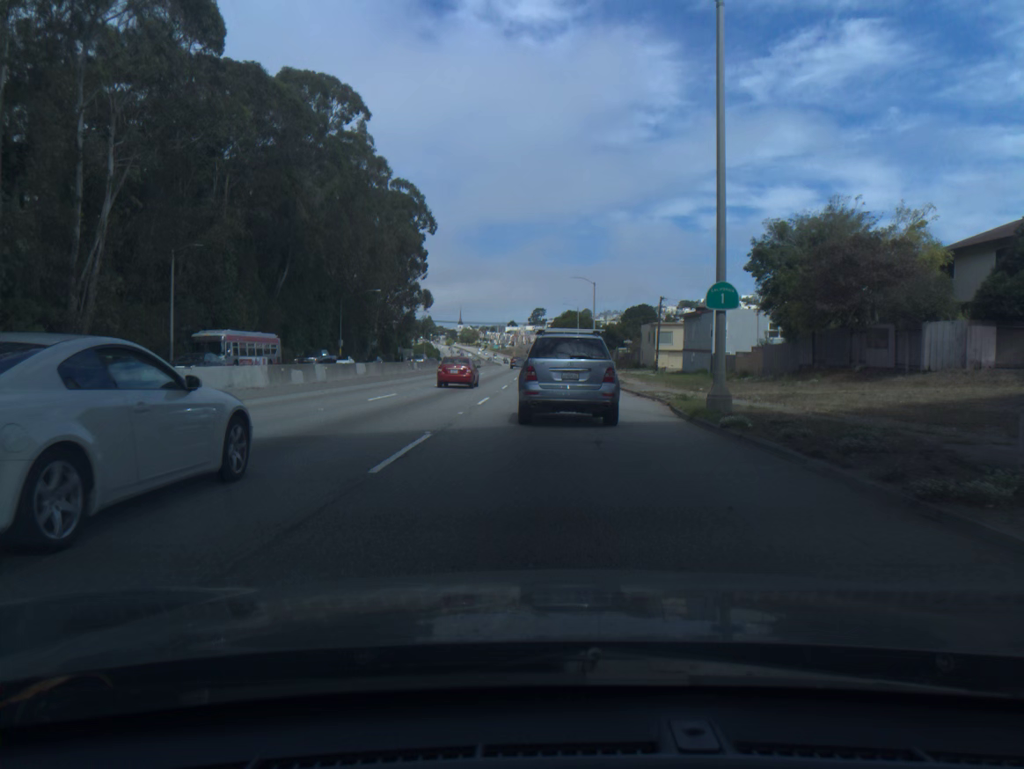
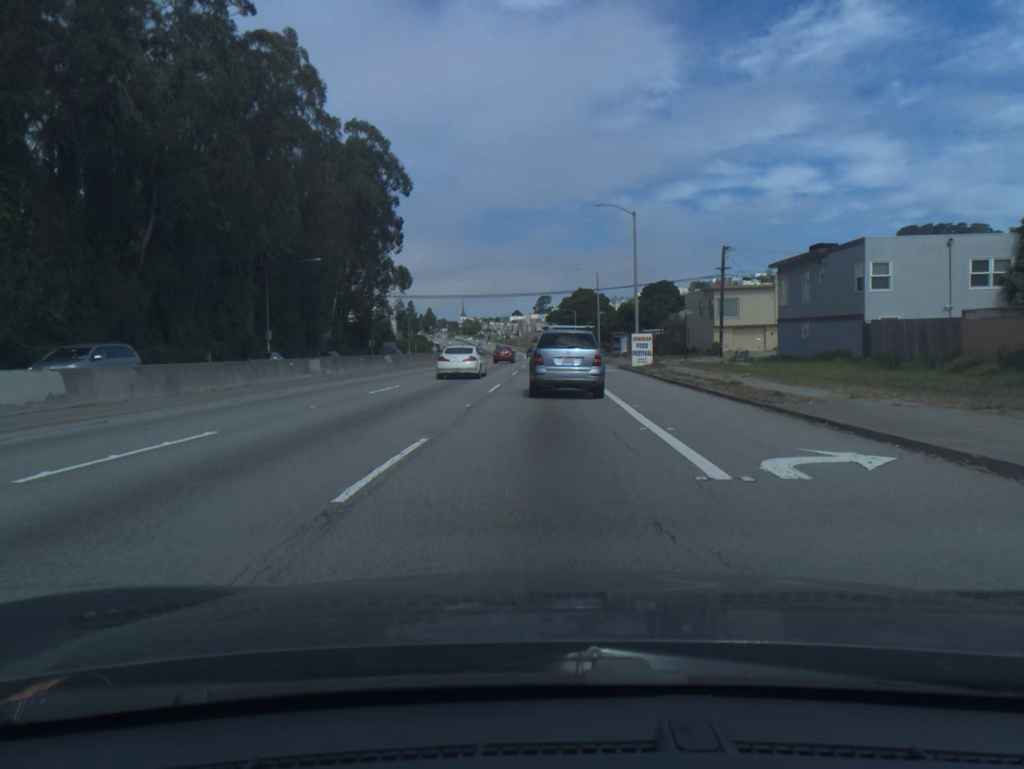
(0.0, +31.2) m; 0°
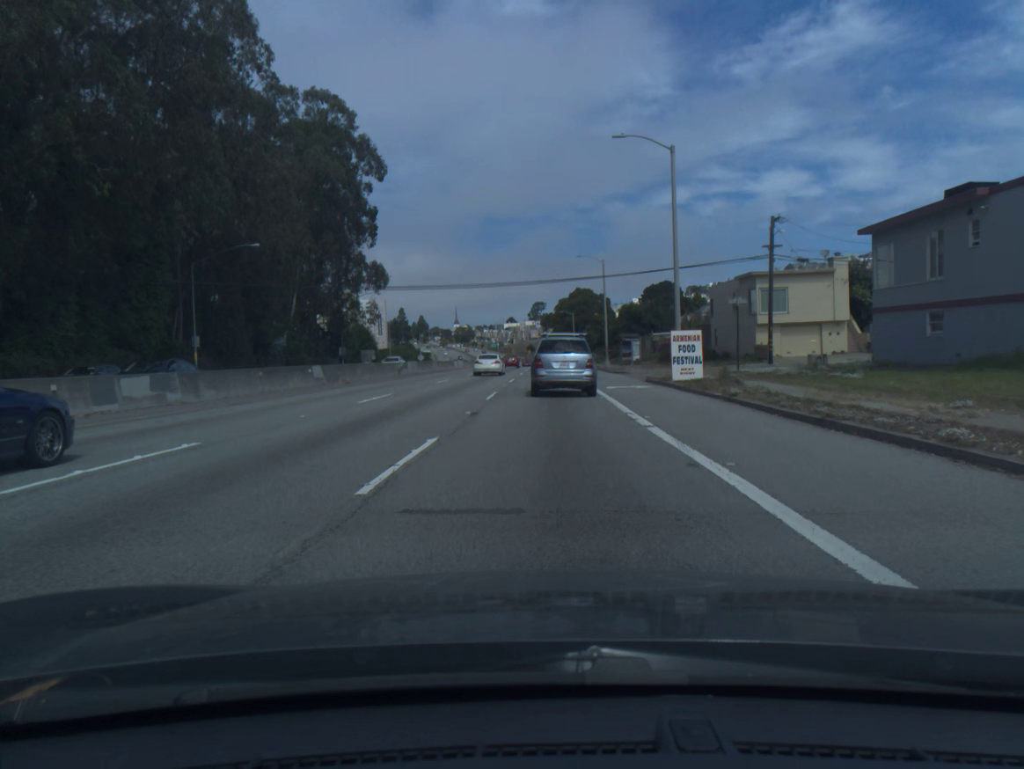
(0.0, +15.7) m; 0°
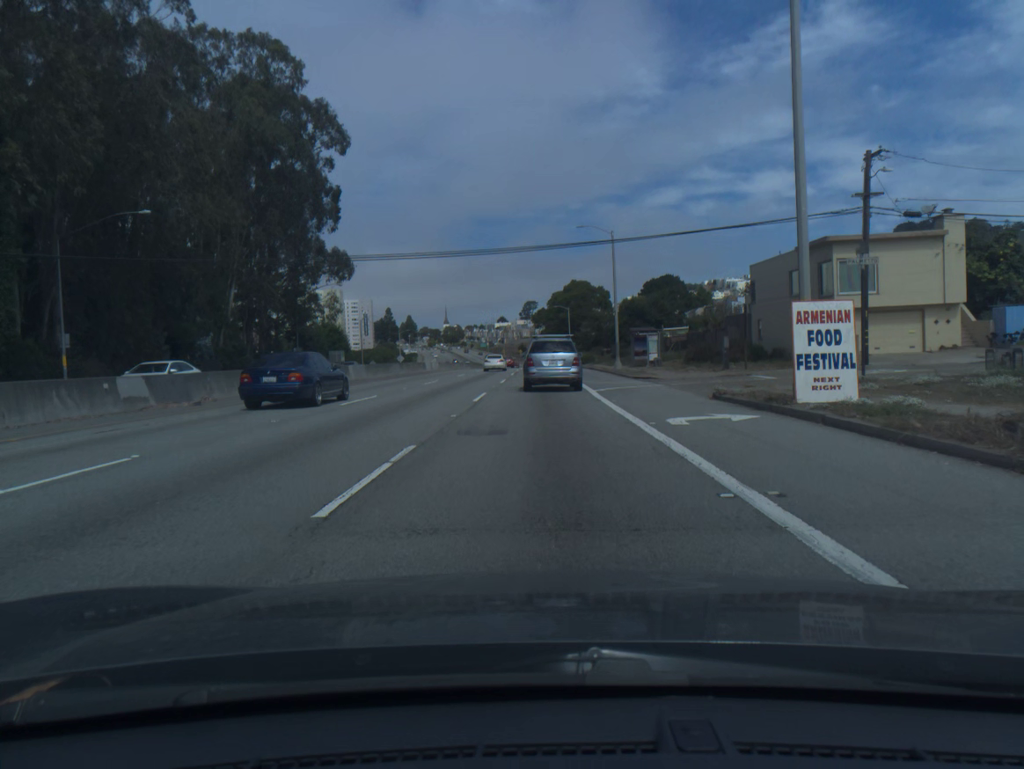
(+0.1, +15.8) m; 0°
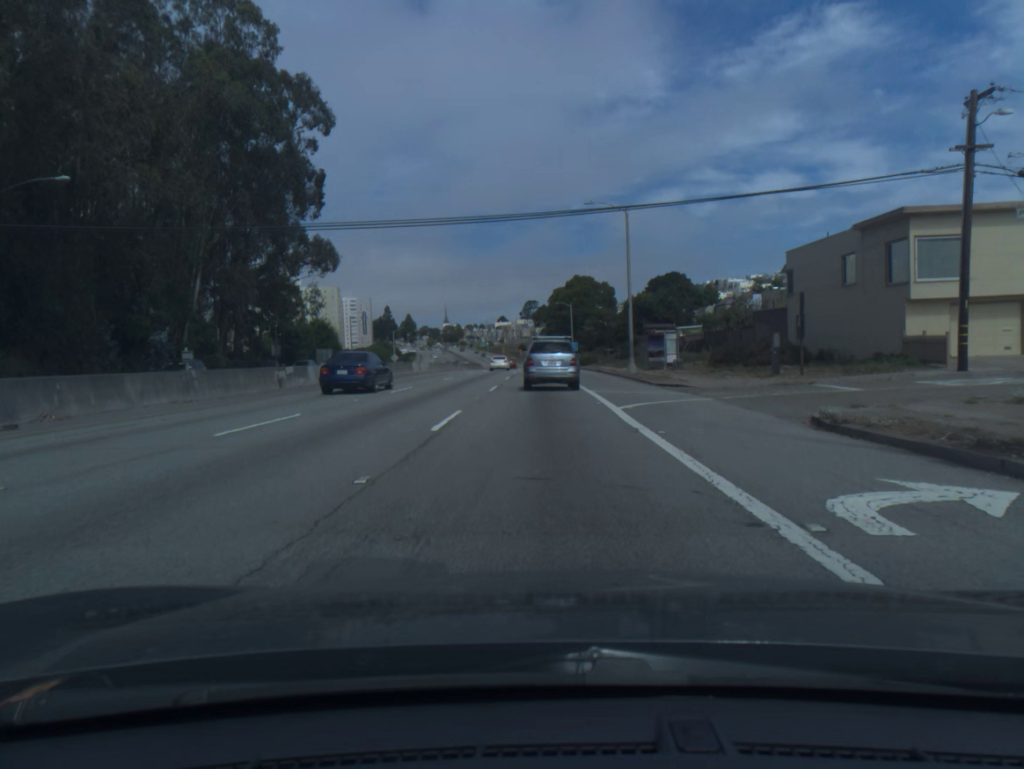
(0.0, +8.0) m; 0°
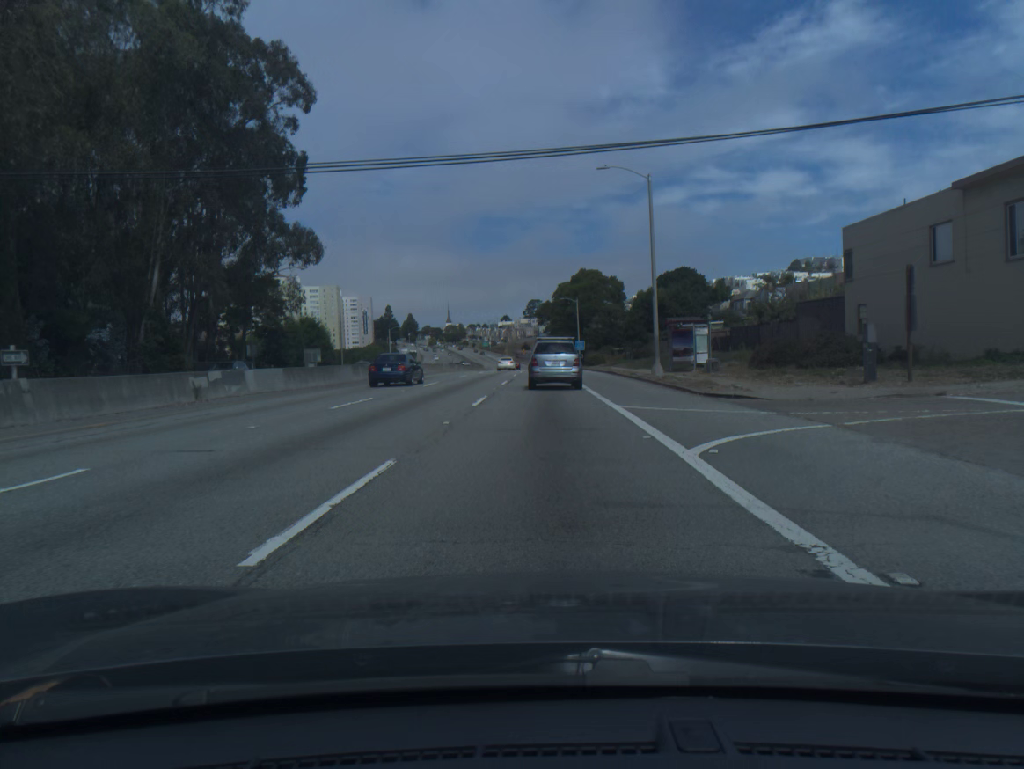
(0.0, +8.1) m; 0°
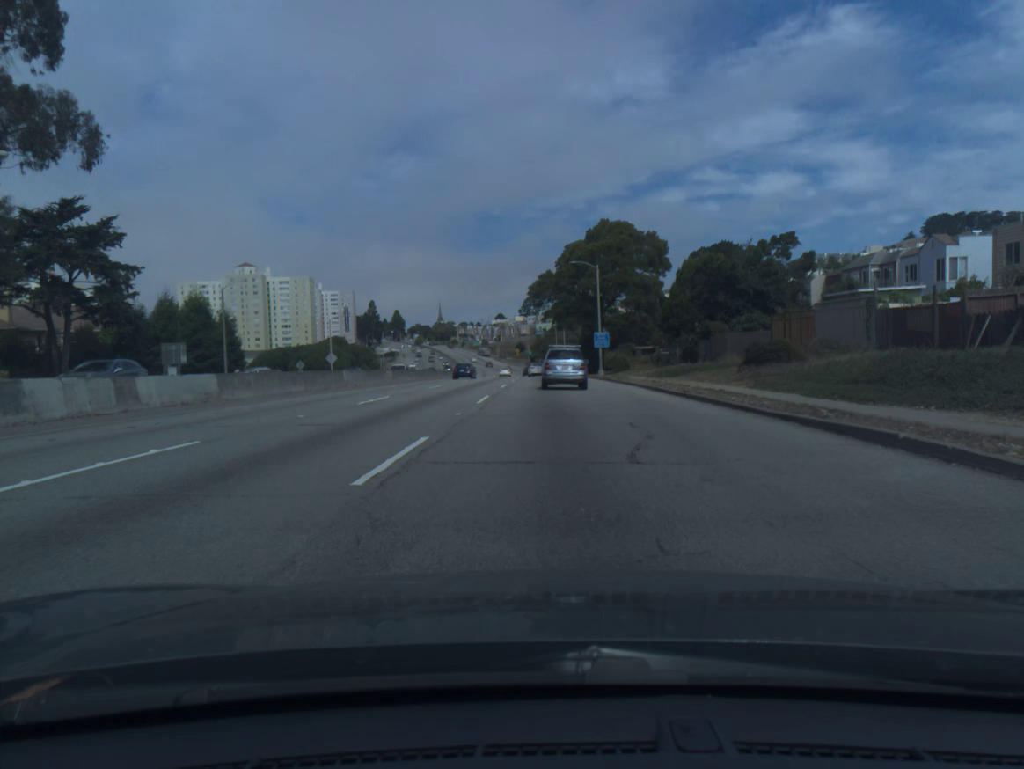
(0.0, +41.7) m; 0°
